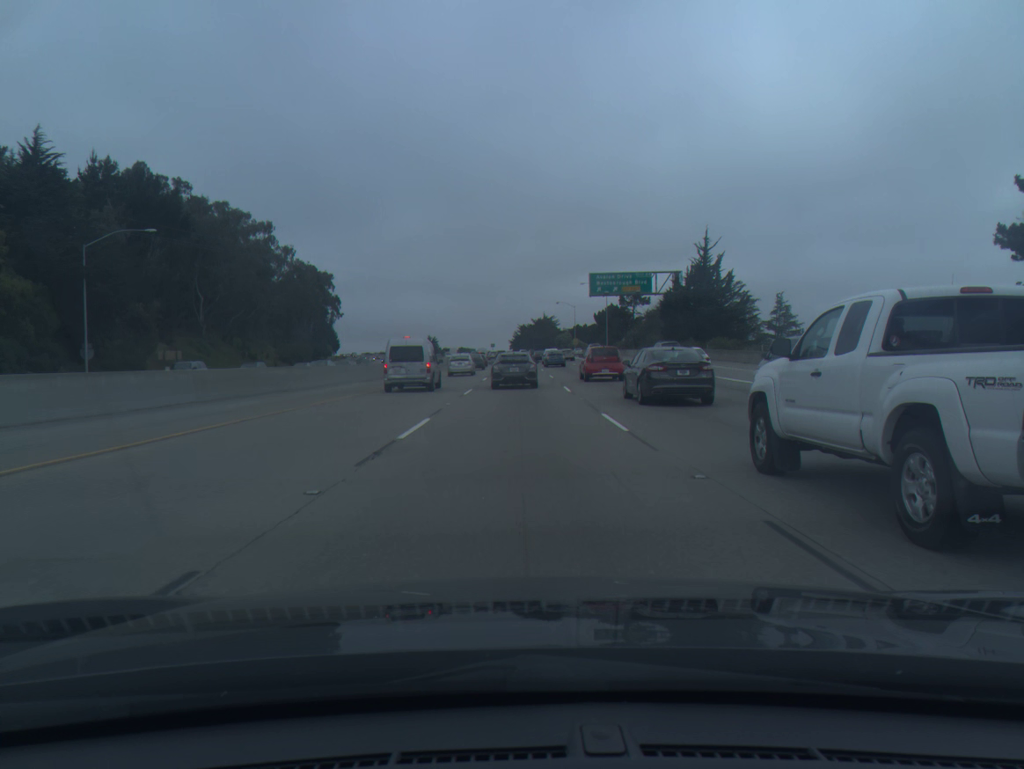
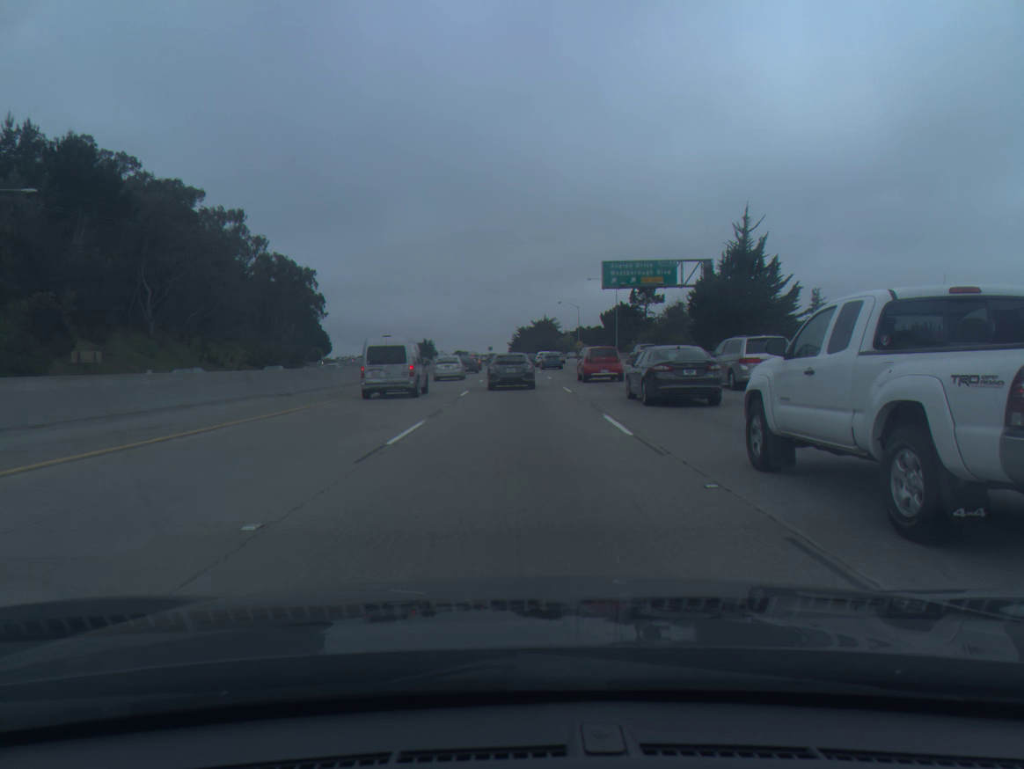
(0.0, +15.4) m; 0°
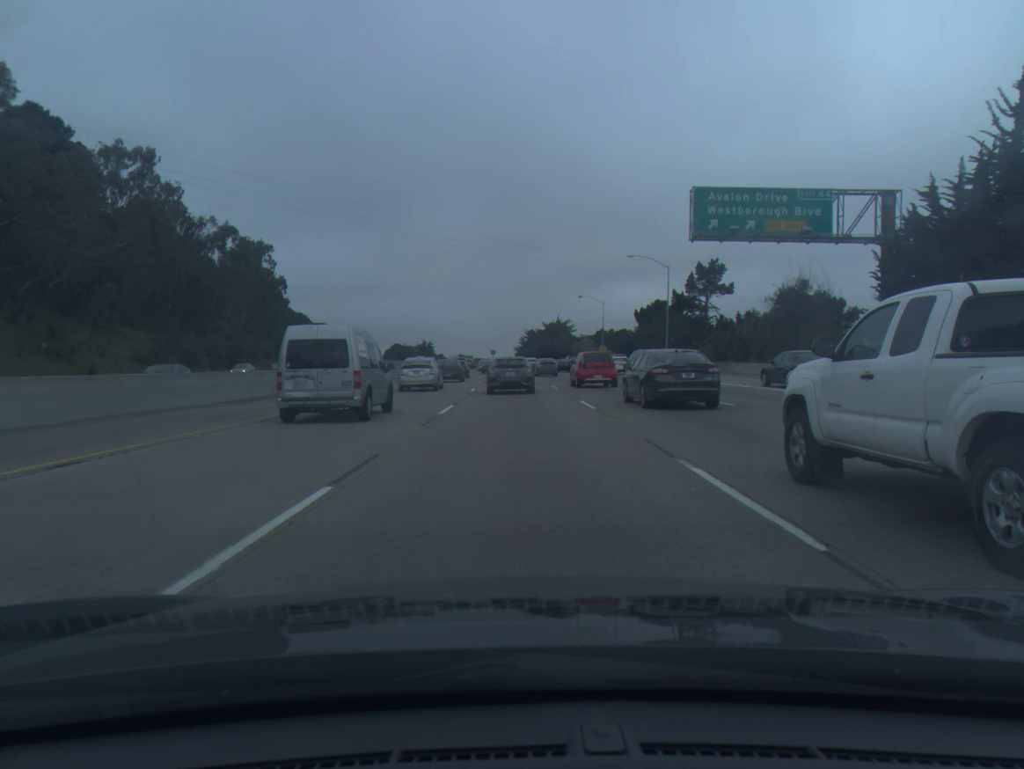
(-0.2, +36.8) m; -1°
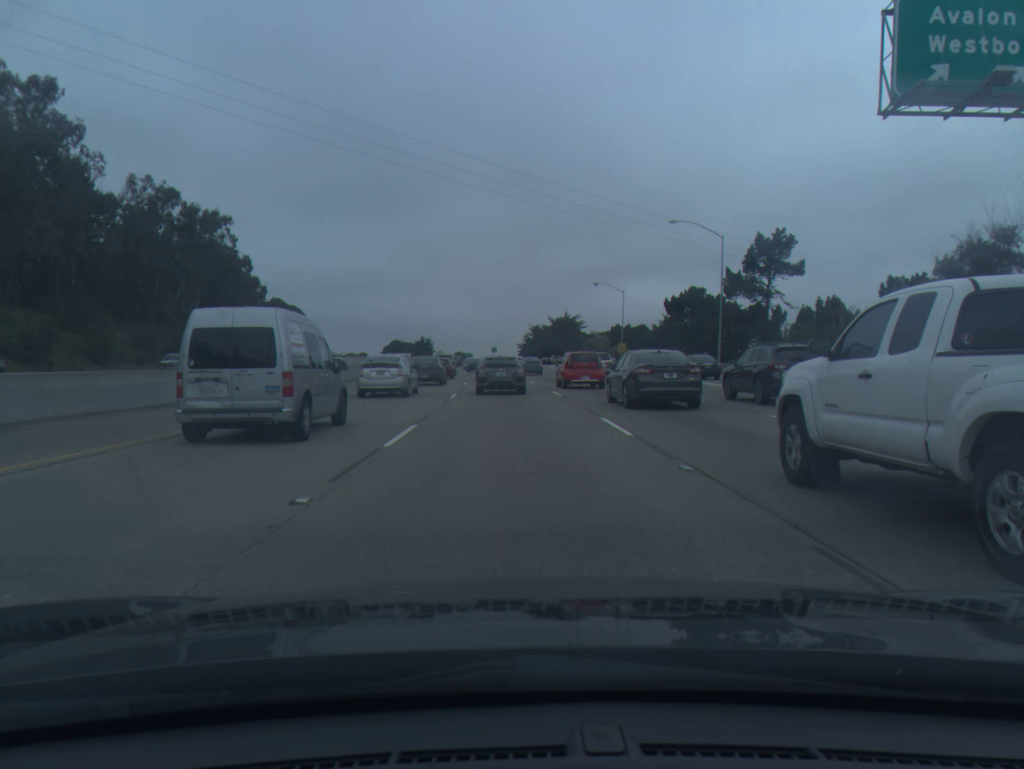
(0.0, +21.7) m; 0°
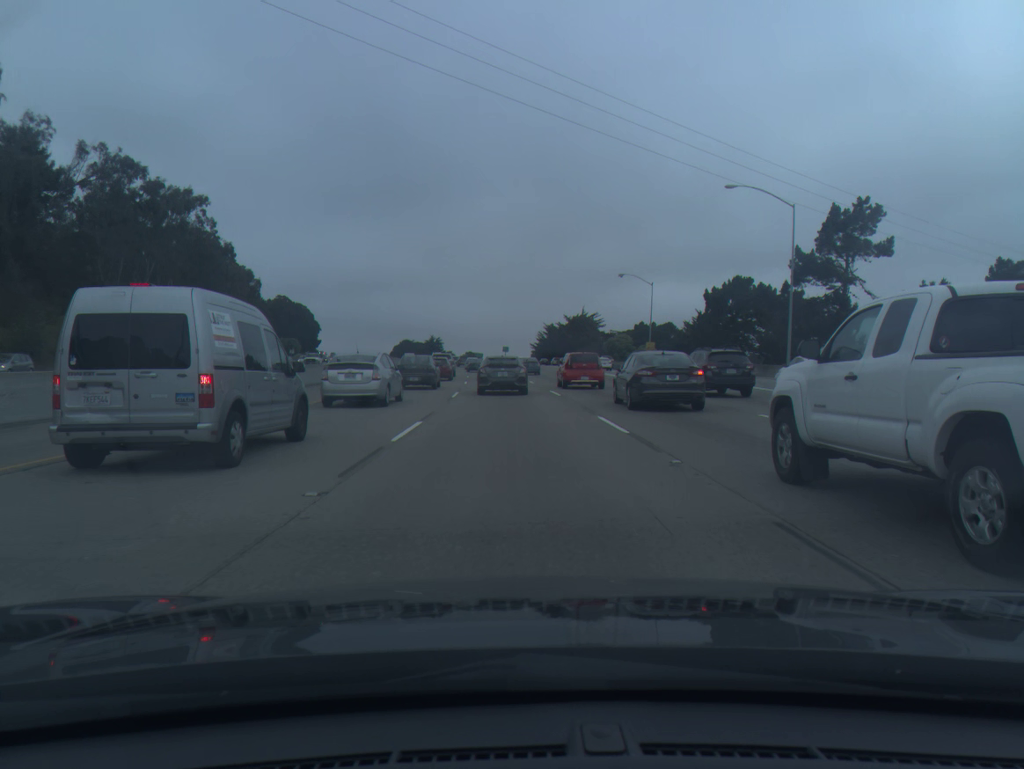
(-0.1, +13.9) m; -1°
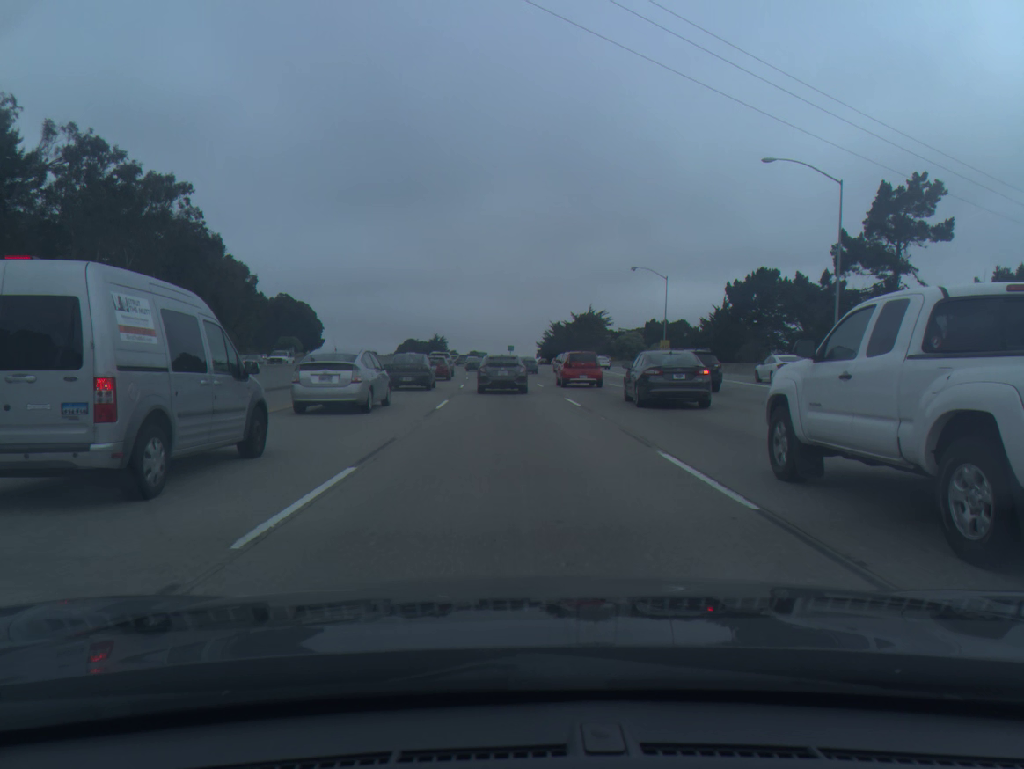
(0.0, +6.8) m; 0°
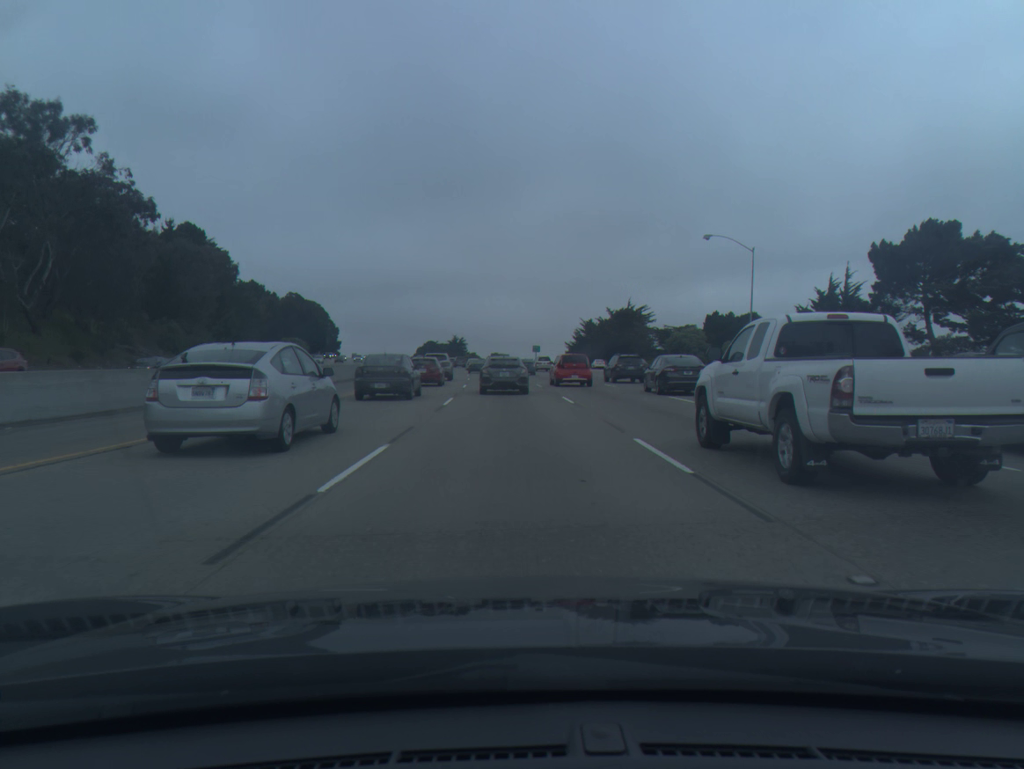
(-0.3, +27.1) m; -2°
